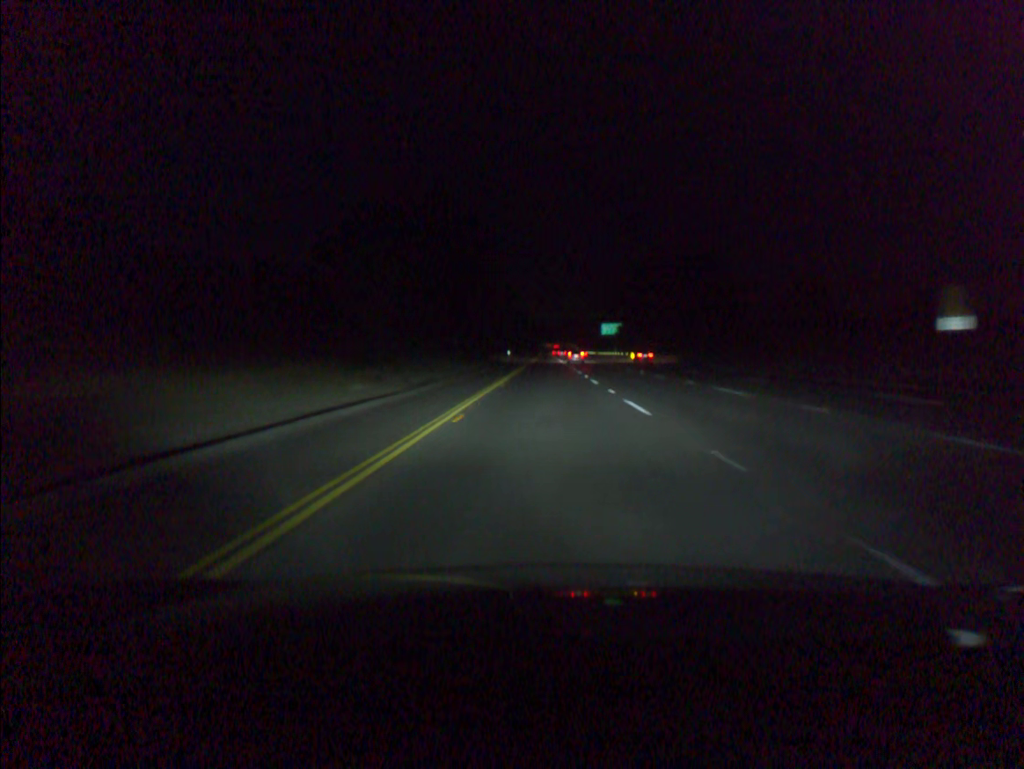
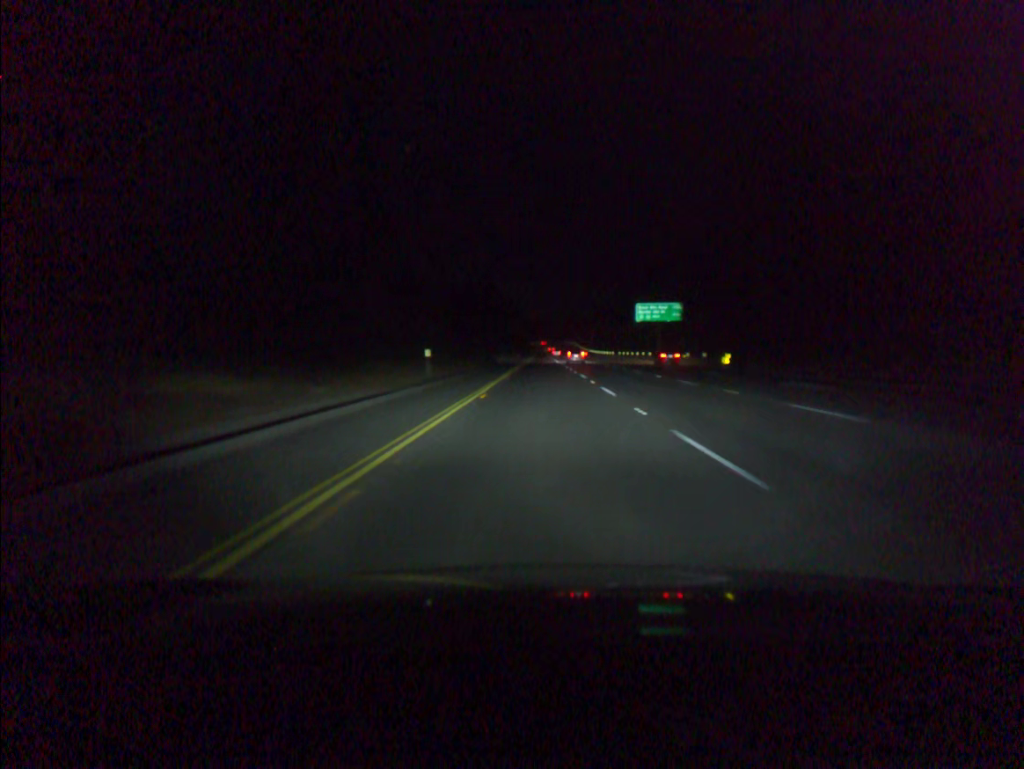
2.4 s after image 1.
(+0.3, +80.7) m; 0°
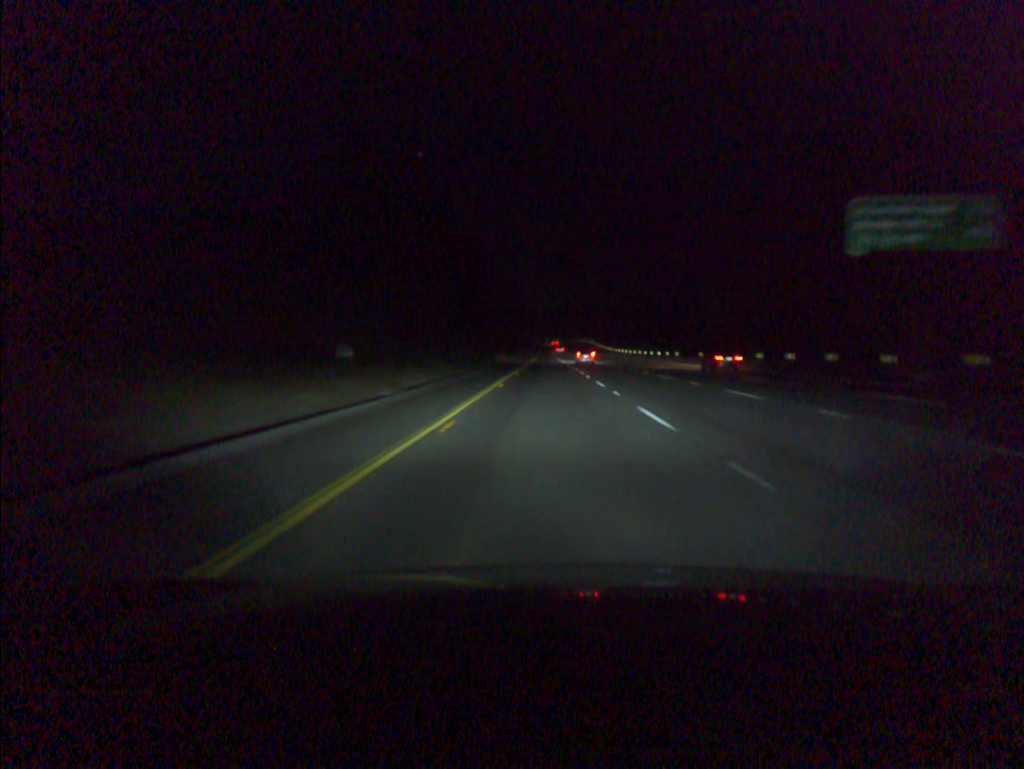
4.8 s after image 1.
(-0.3, +80.8) m; 0°
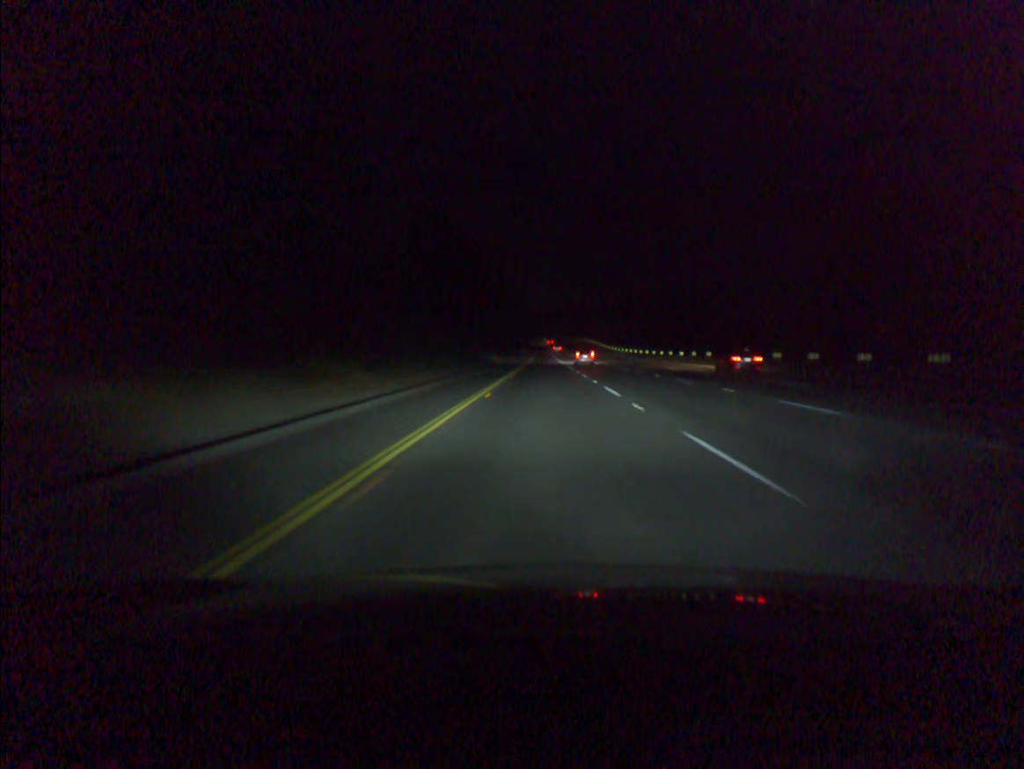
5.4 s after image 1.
(0.0, +20.2) m; 0°
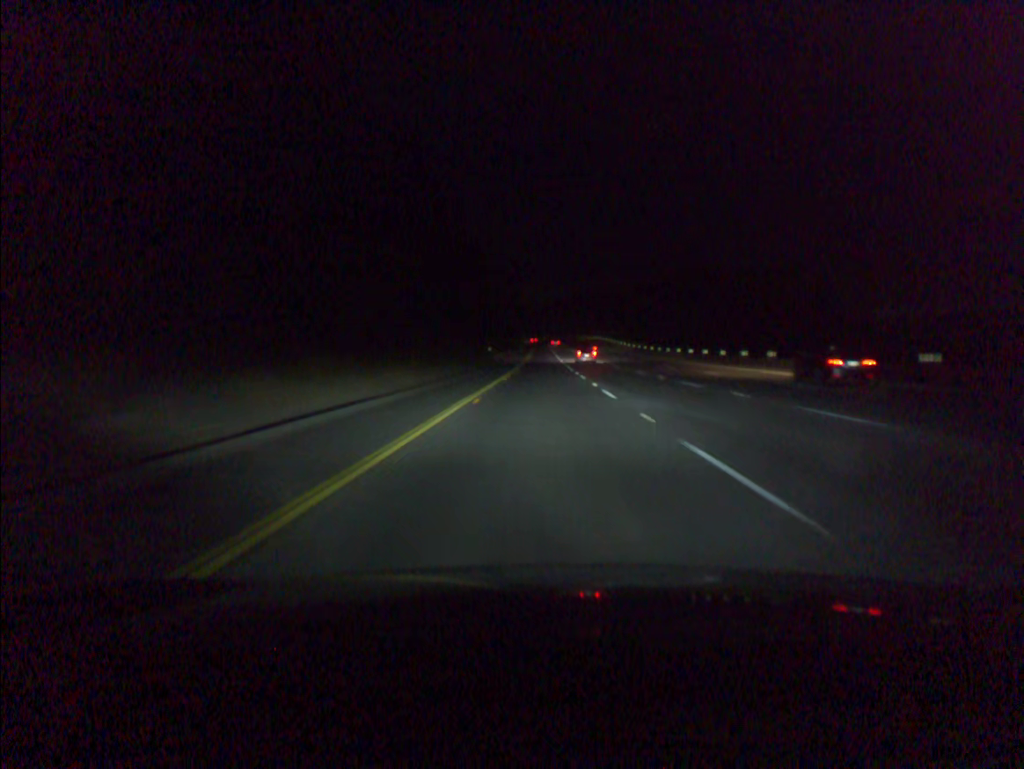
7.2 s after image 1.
(+0.1, +60.5) m; 0°
